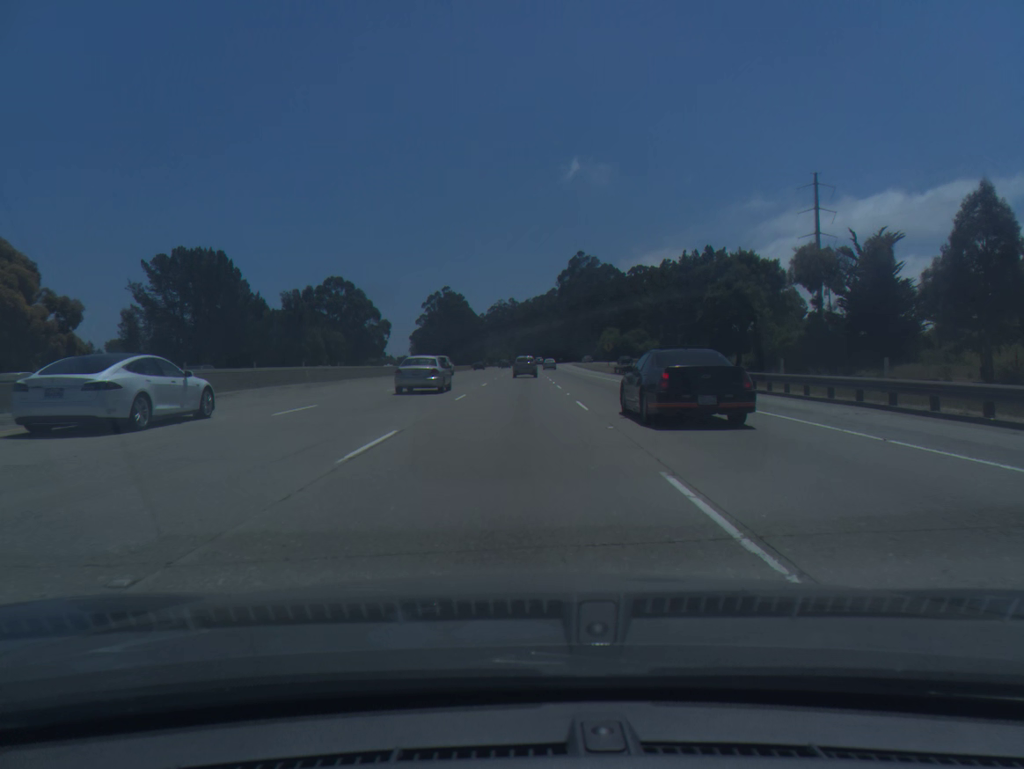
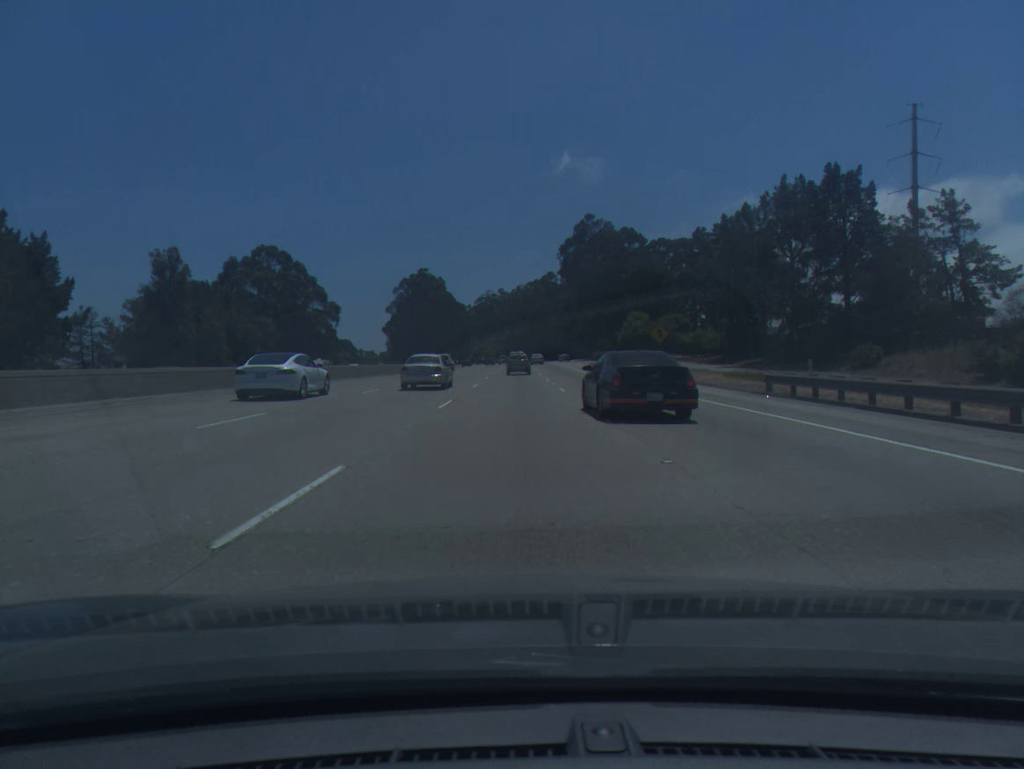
(+0.1, +48.3) m; +1°
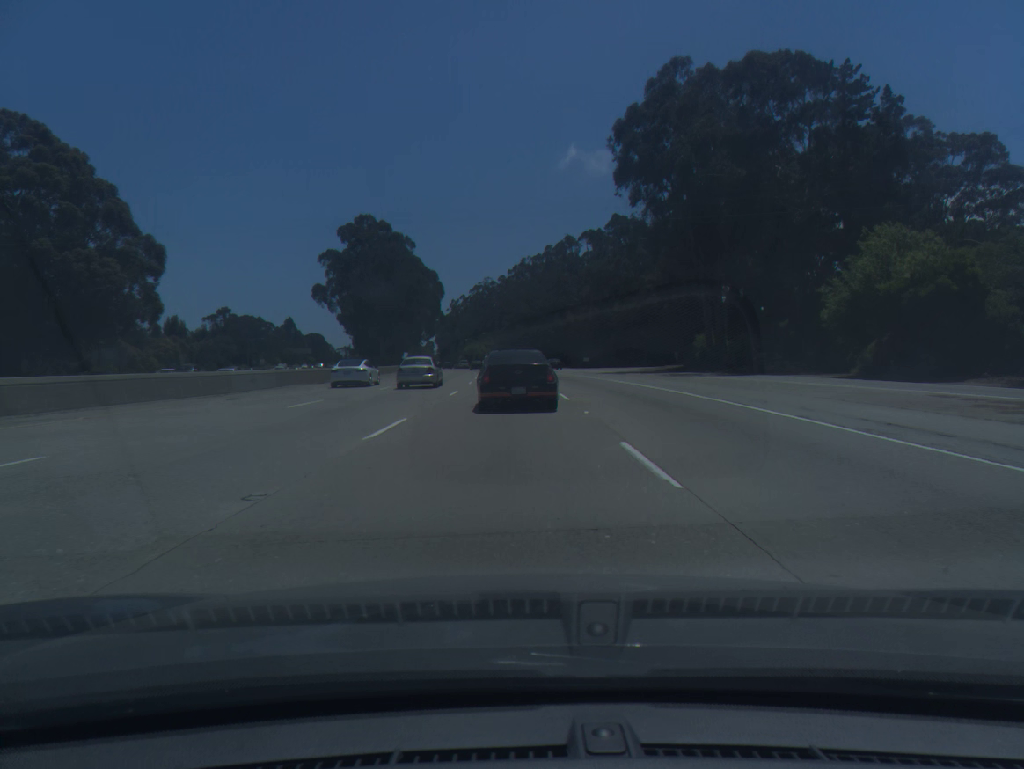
(0.0, +80.4) m; 0°
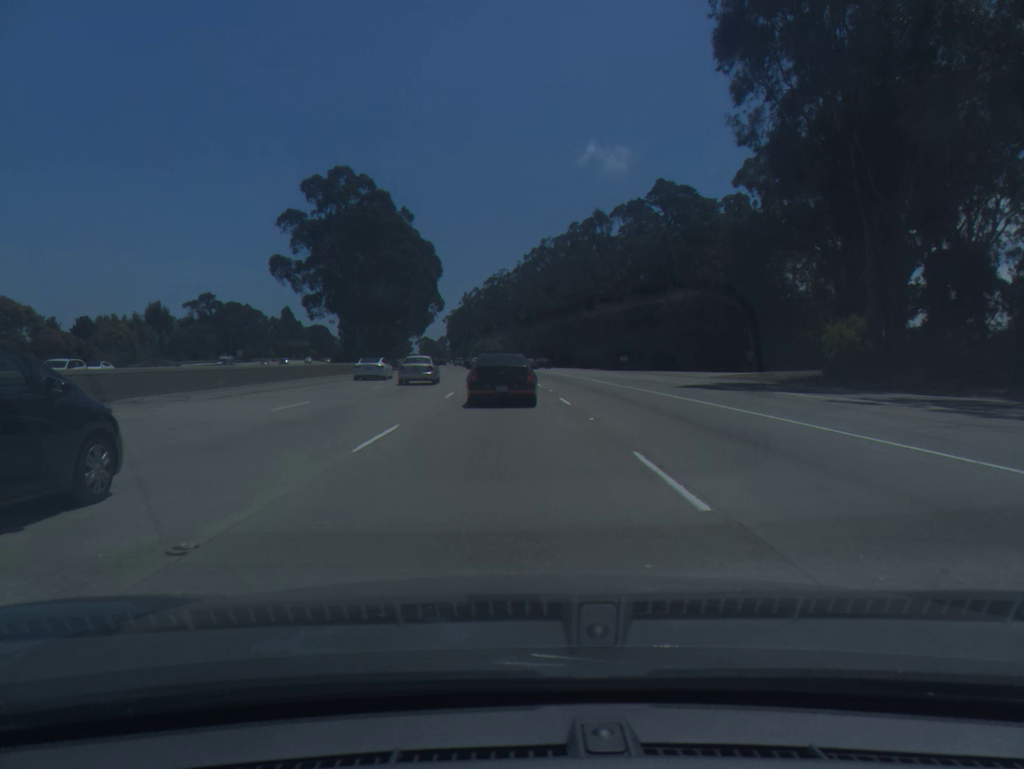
(-0.2, +30.9) m; -1°
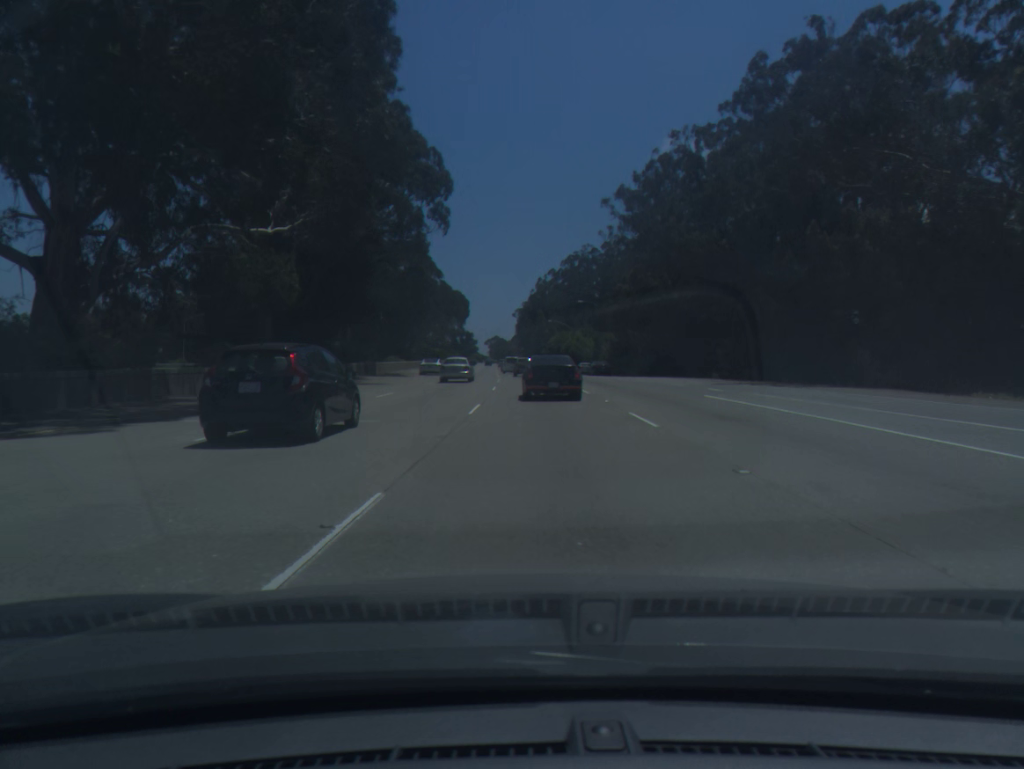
(-3.3, +79.9) m; -5°
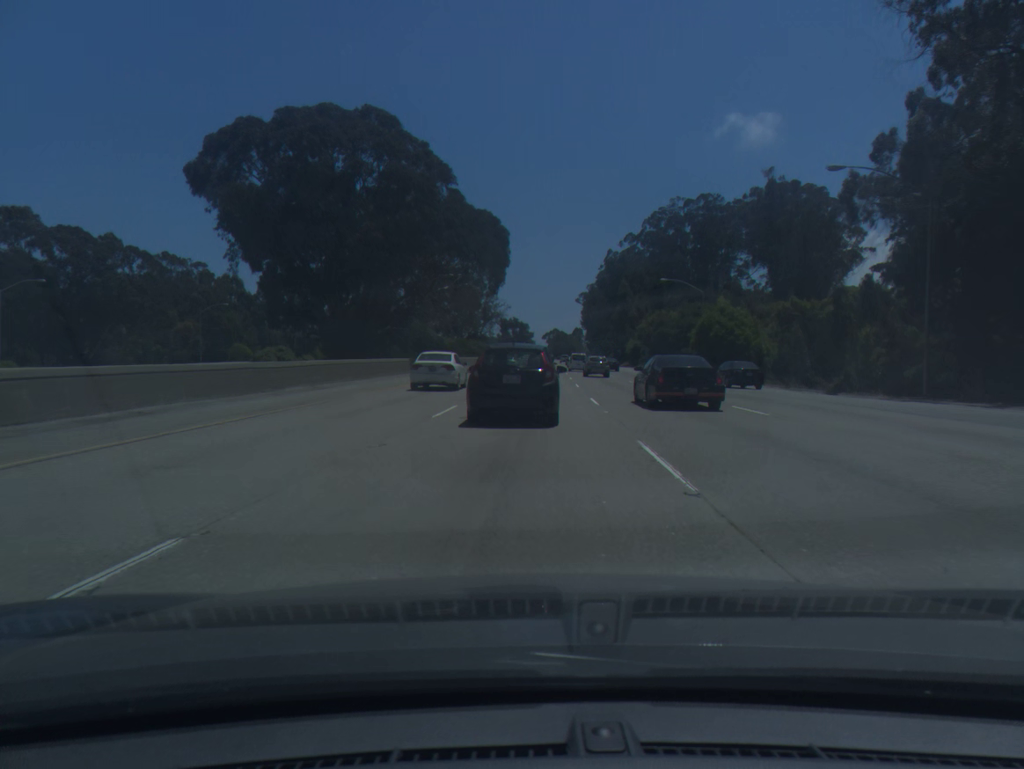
(-3.1, +69.2) m; -4°
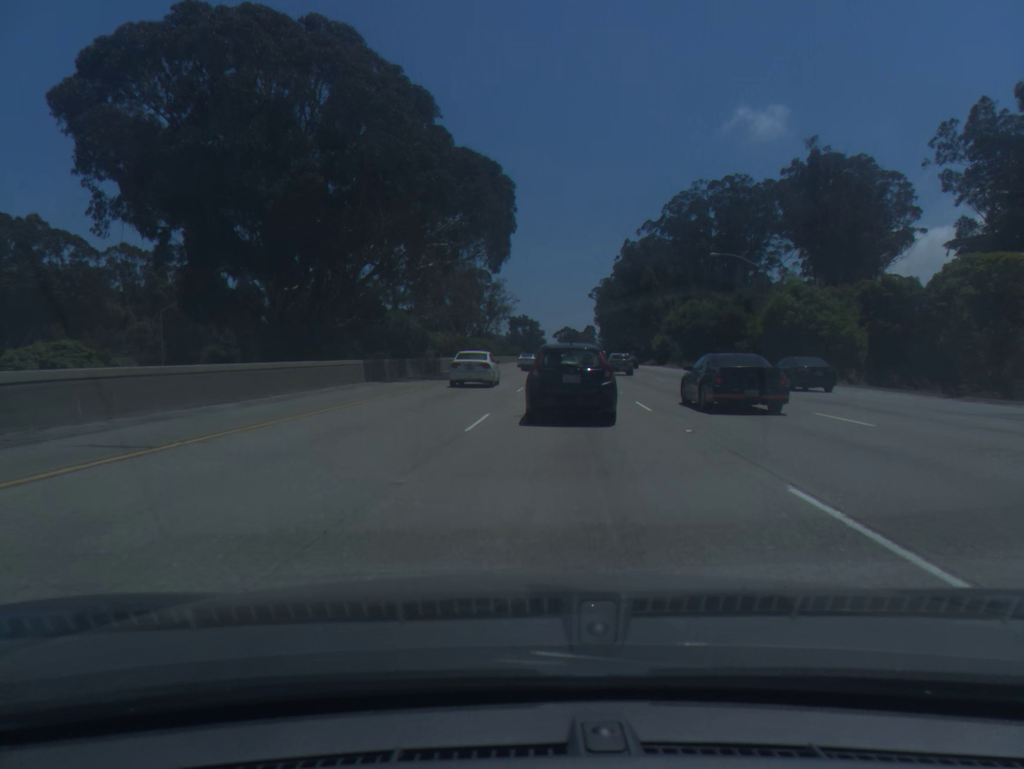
(-0.1, +17.8) m; -1°
